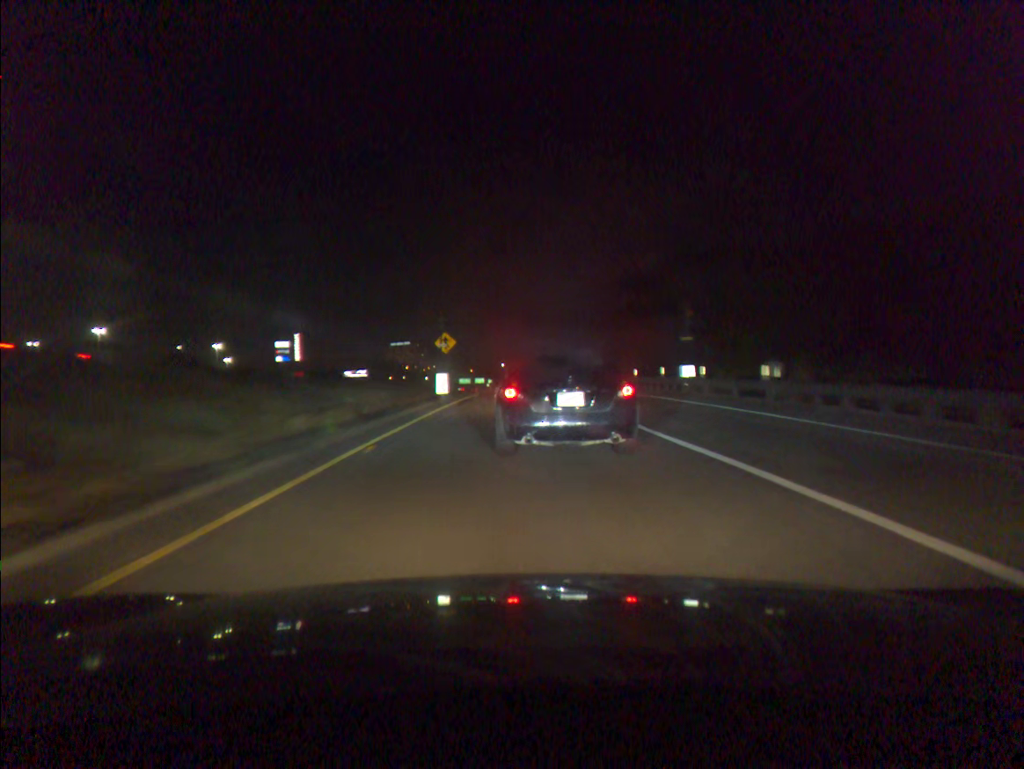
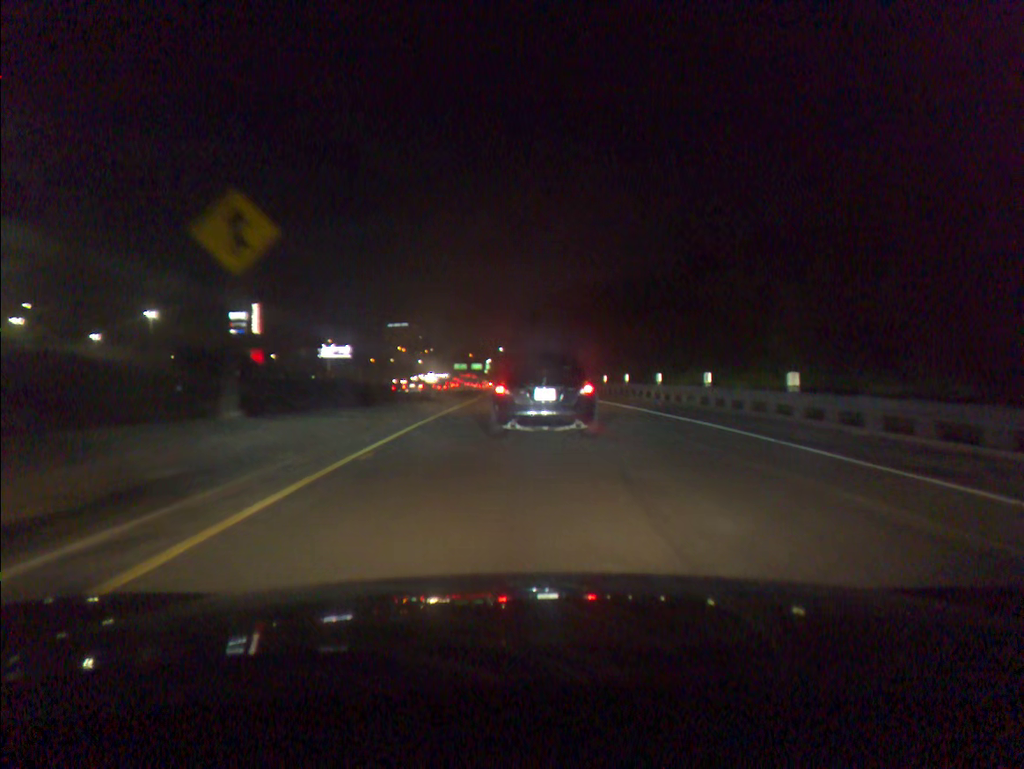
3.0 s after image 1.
(-0.3, +44.5) m; 0°
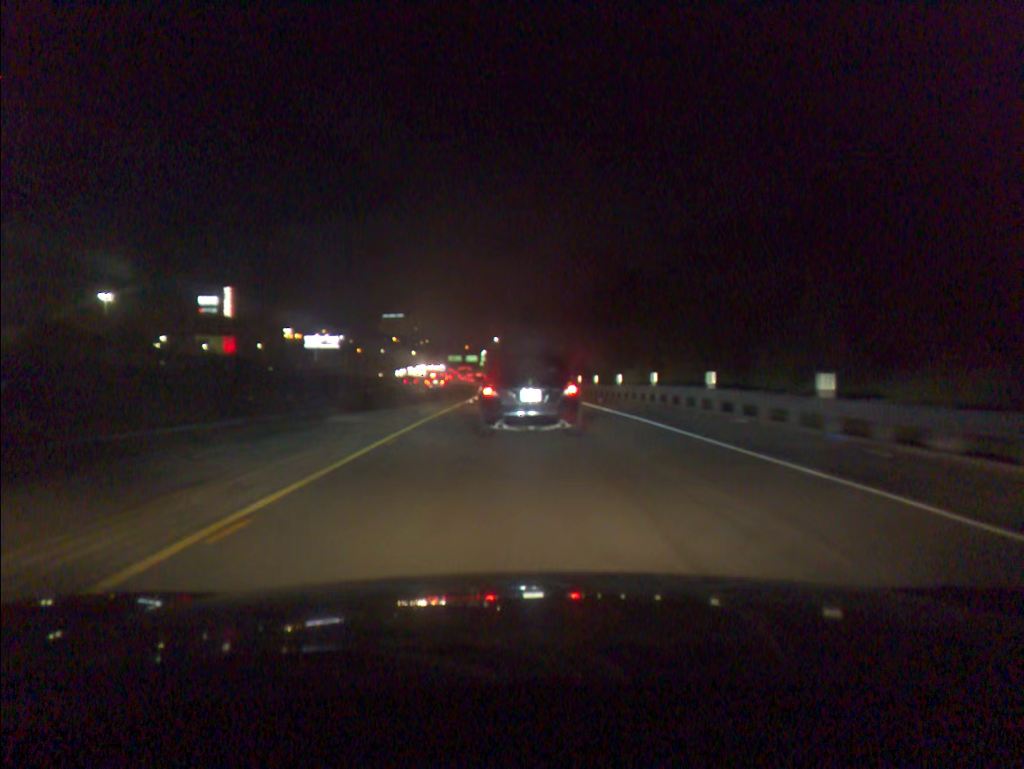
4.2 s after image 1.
(+0.1, +19.2) m; 0°
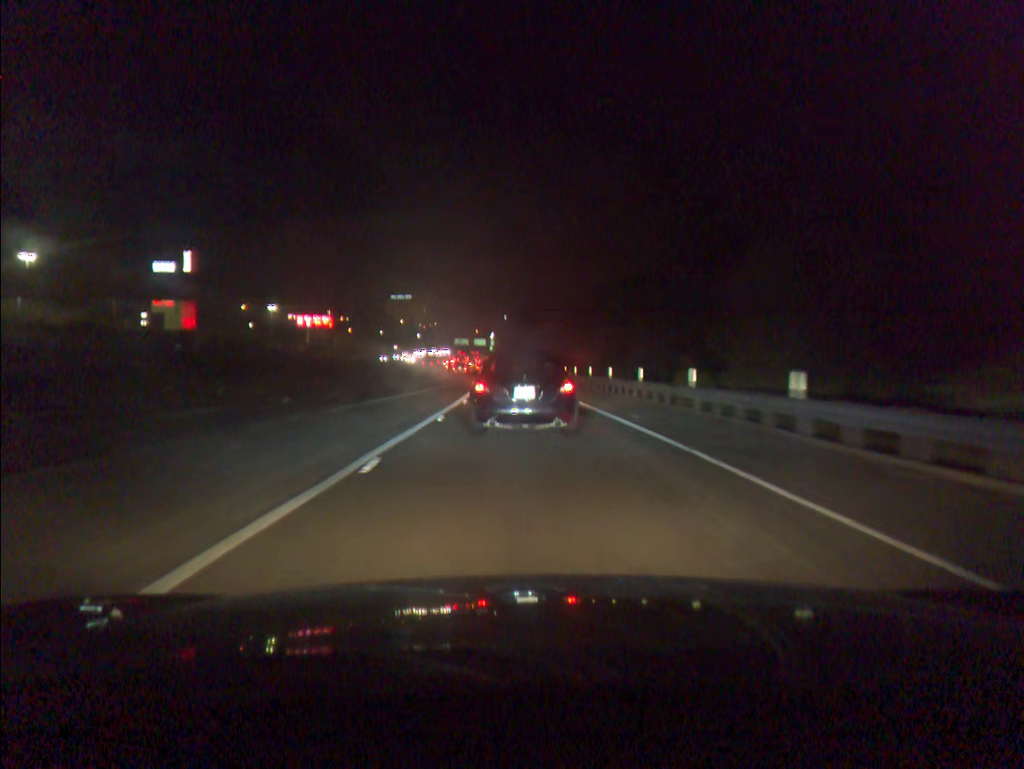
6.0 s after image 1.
(-0.3, +31.3) m; -1°
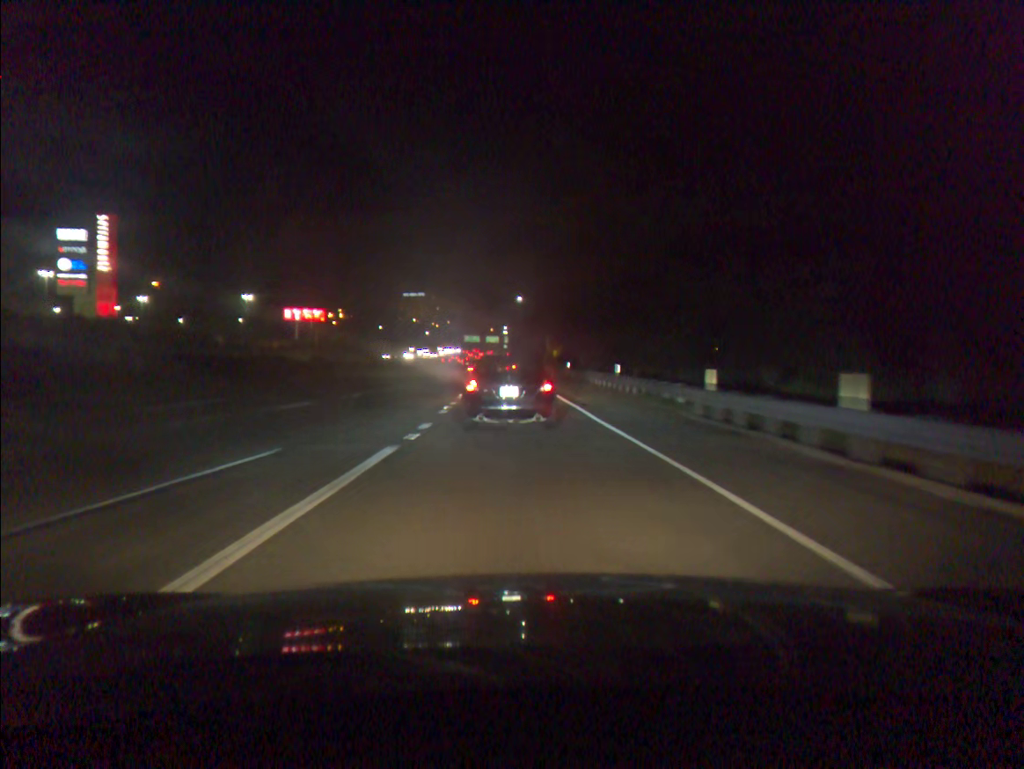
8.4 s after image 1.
(-0.6, +41.9) m; -1°
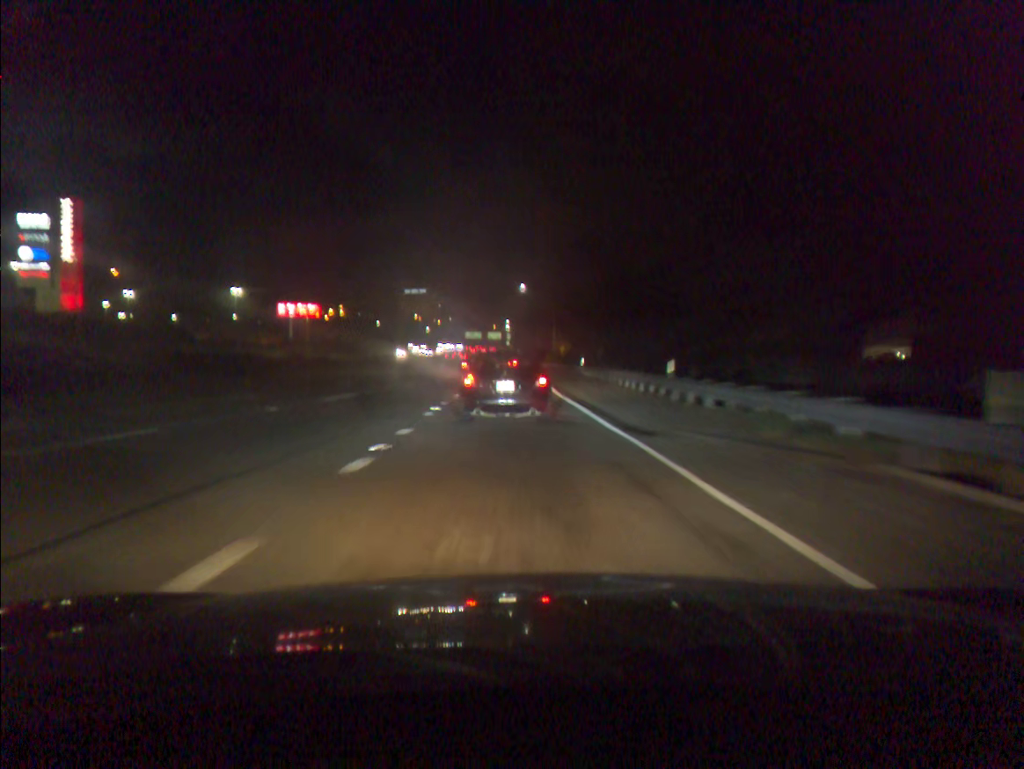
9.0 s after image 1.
(0.0, +11.0) m; 0°
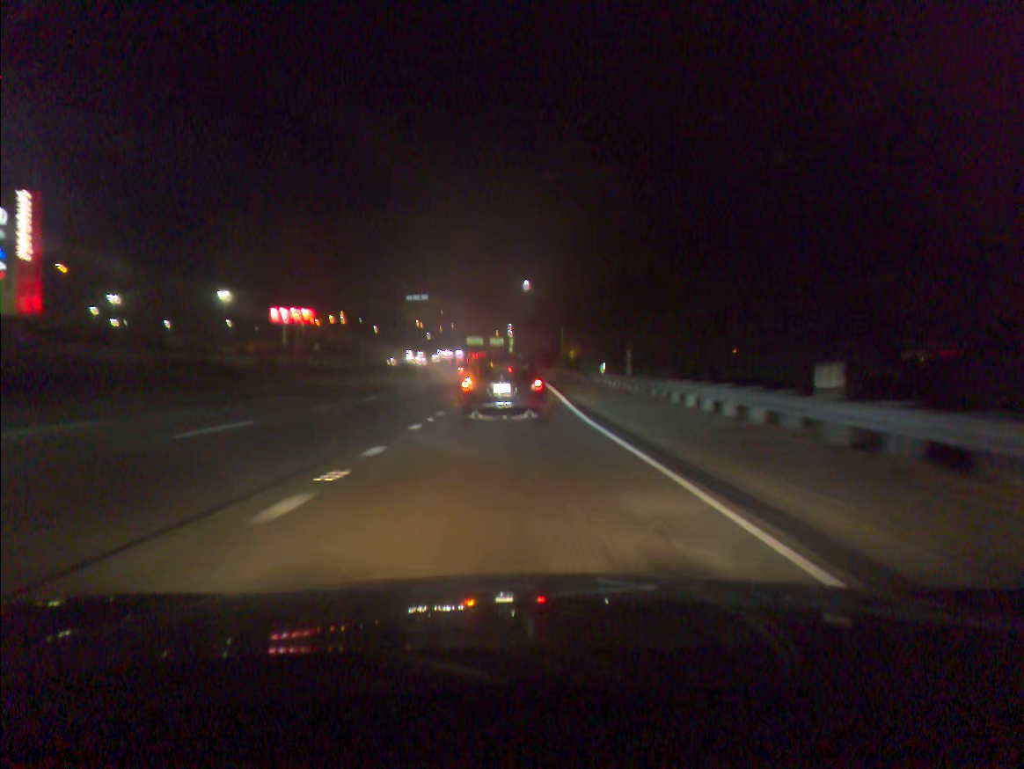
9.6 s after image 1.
(0.0, +11.2) m; 0°
